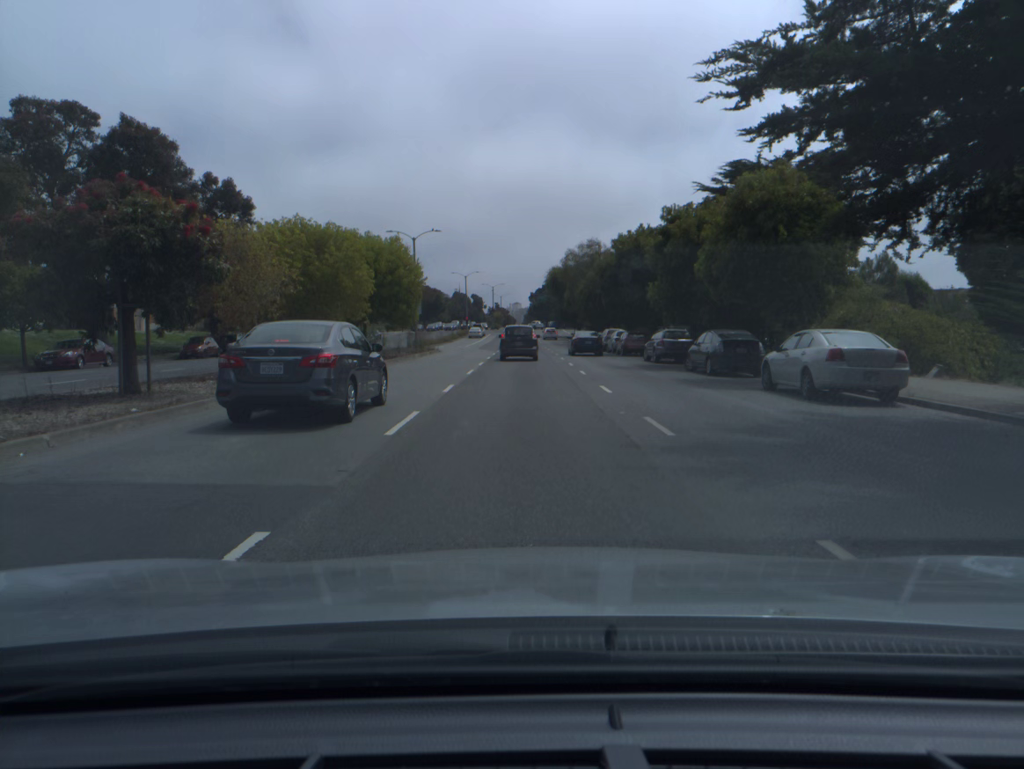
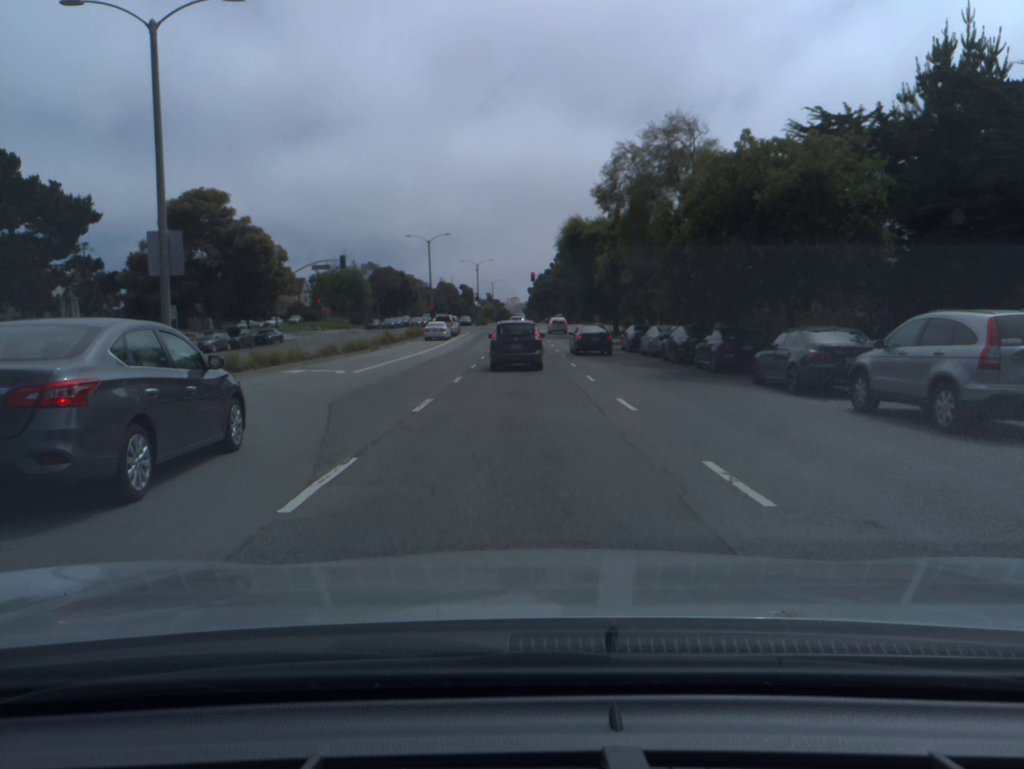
(+0.1, +47.2) m; 0°
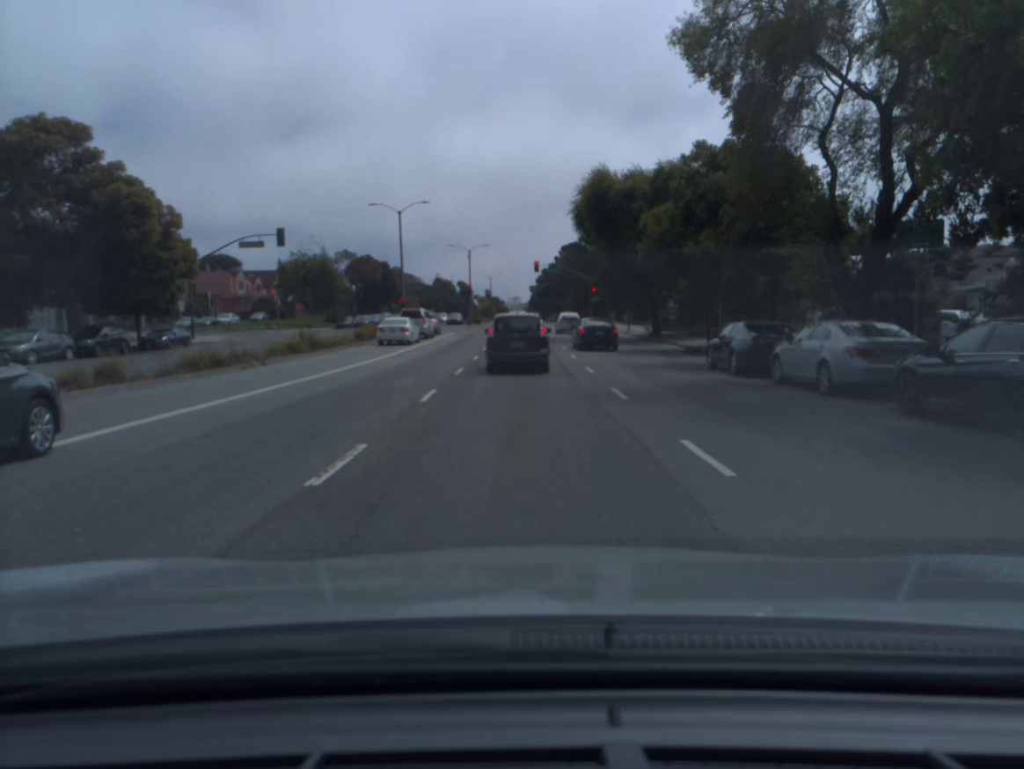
(0.0, +21.3) m; 0°
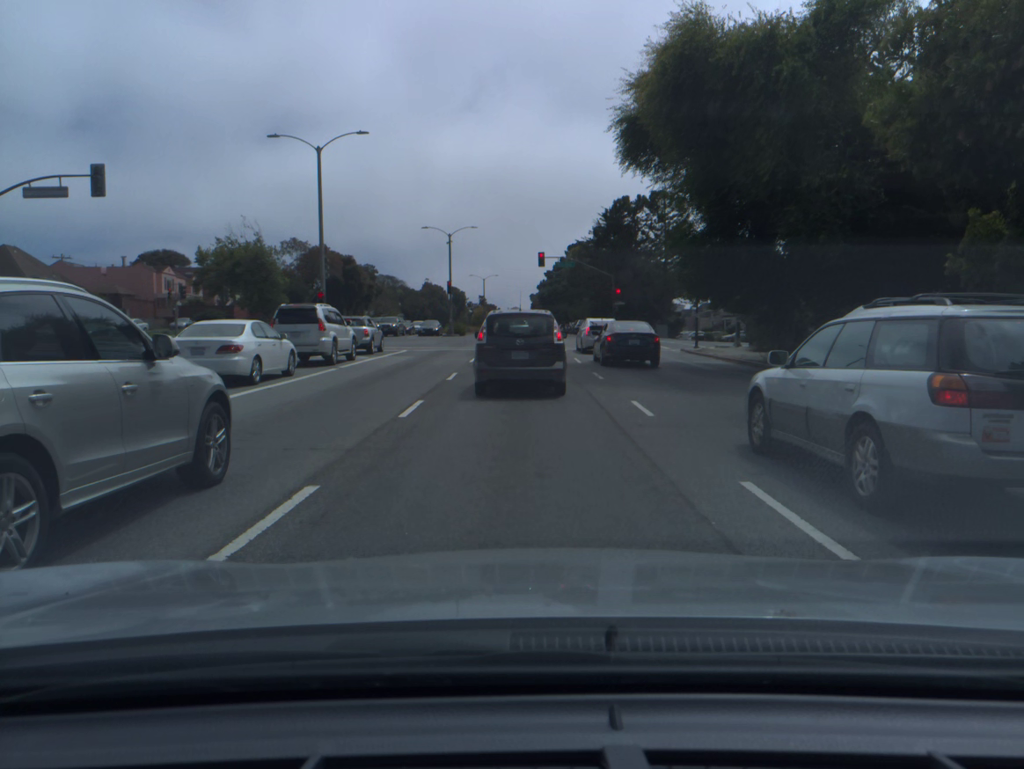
(0.0, +24.1) m; 0°
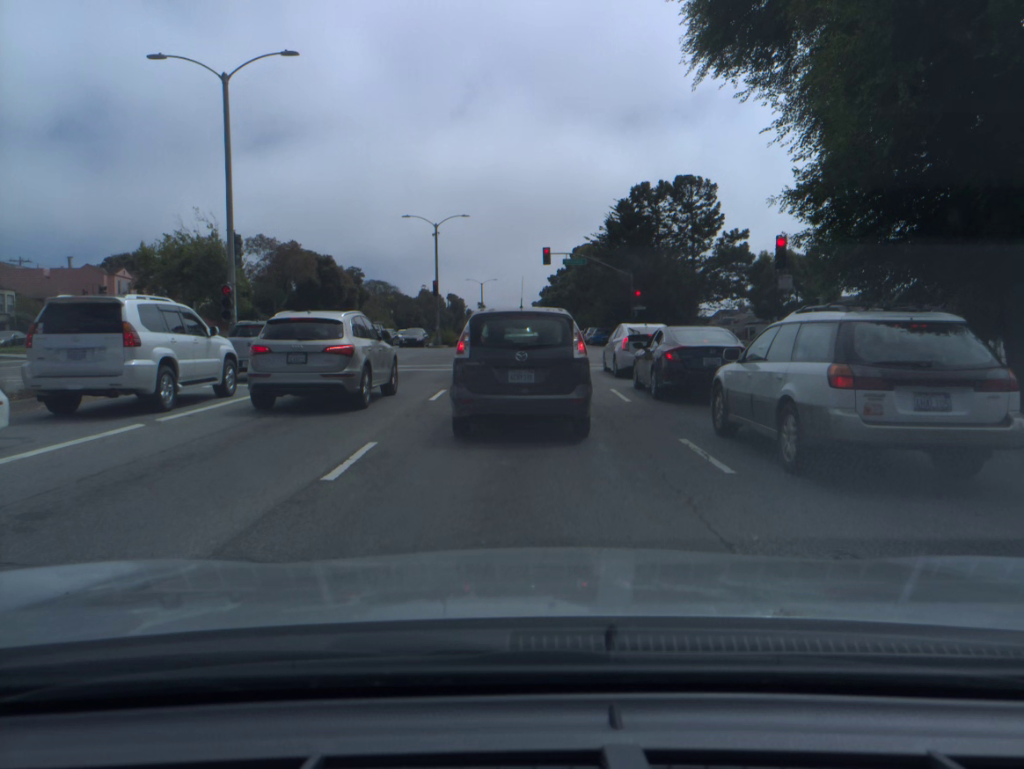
(0.0, +12.0) m; 0°
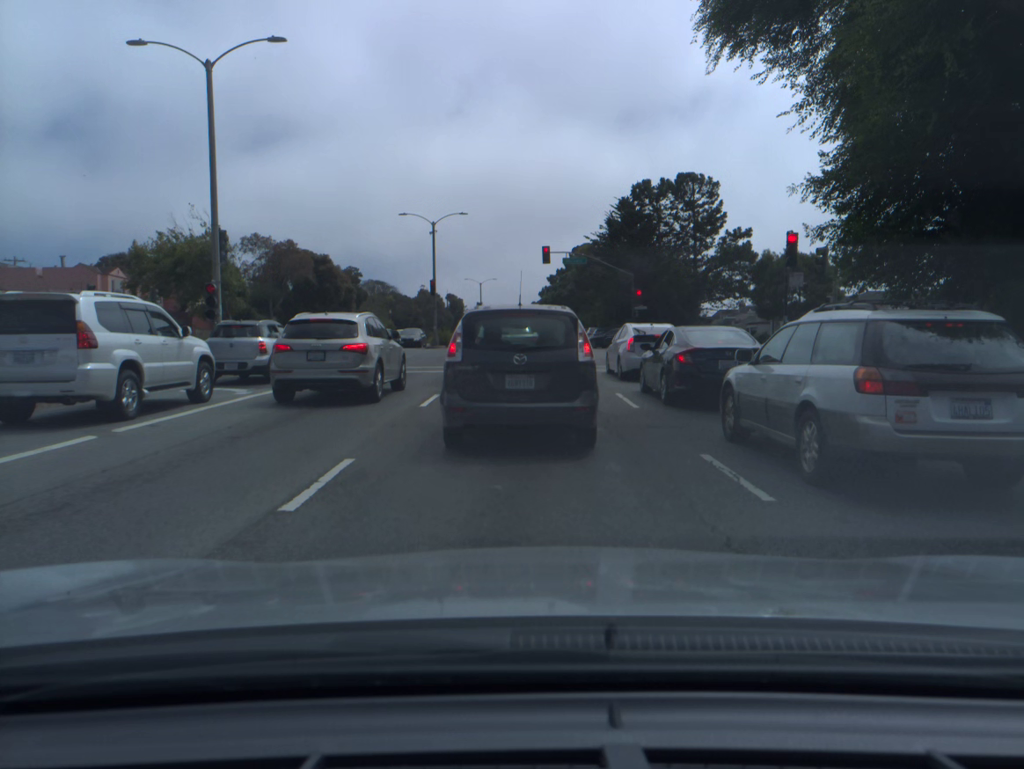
(0.0, +1.3) m; 0°
